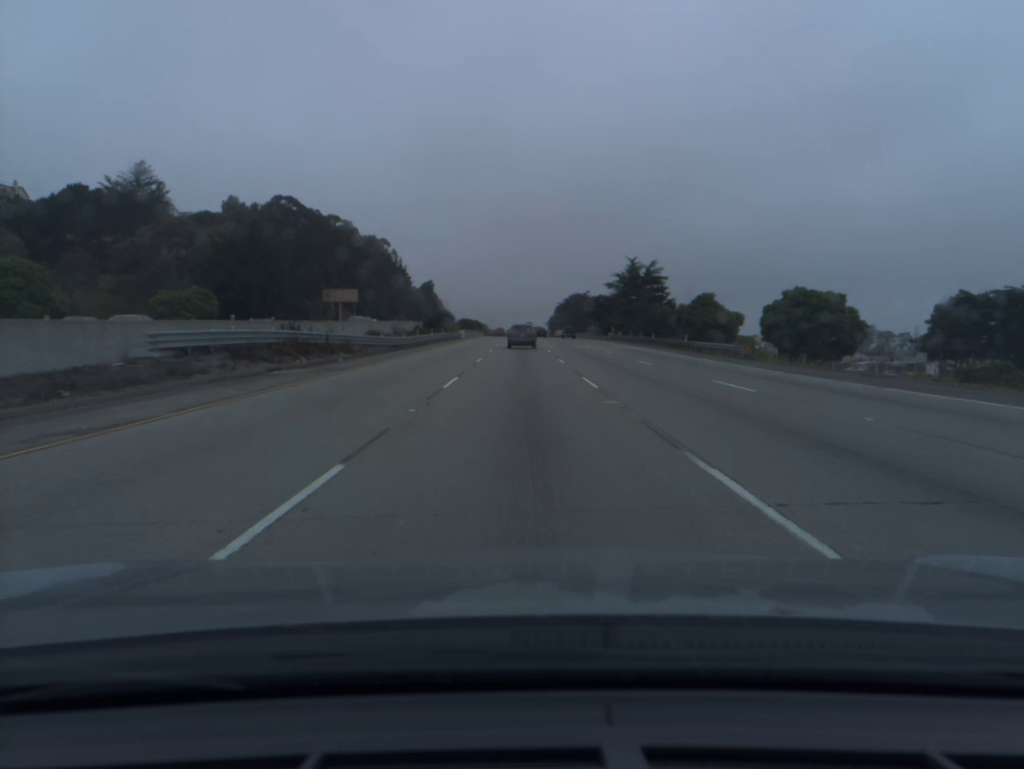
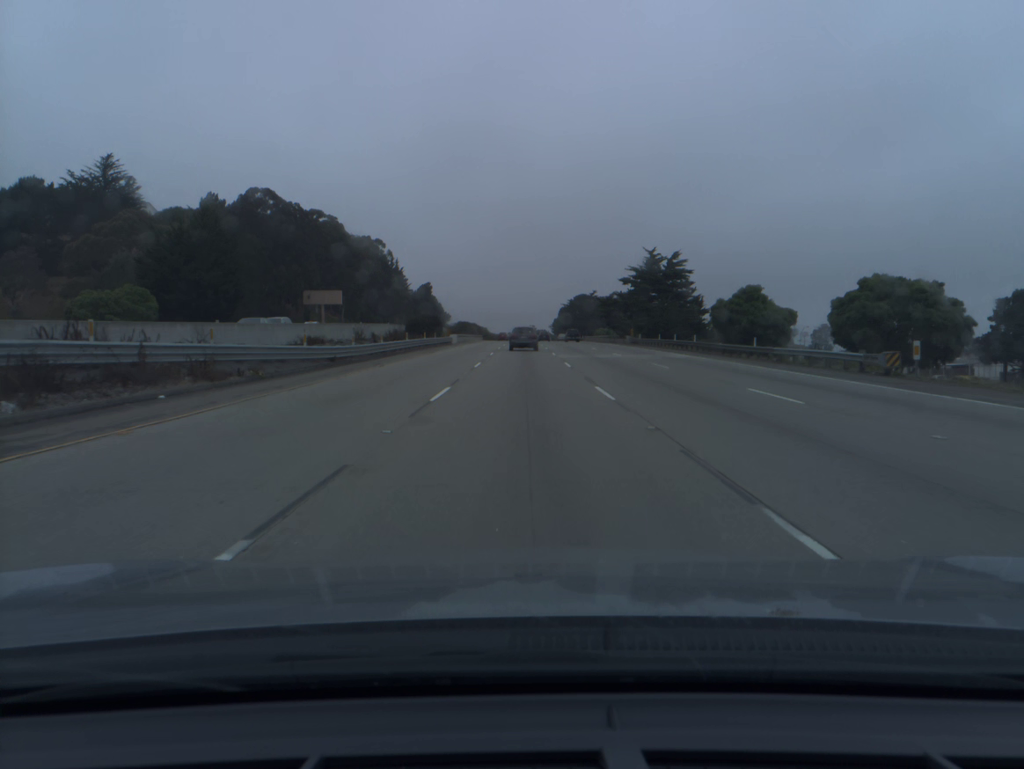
(0.0, +17.6) m; 0°
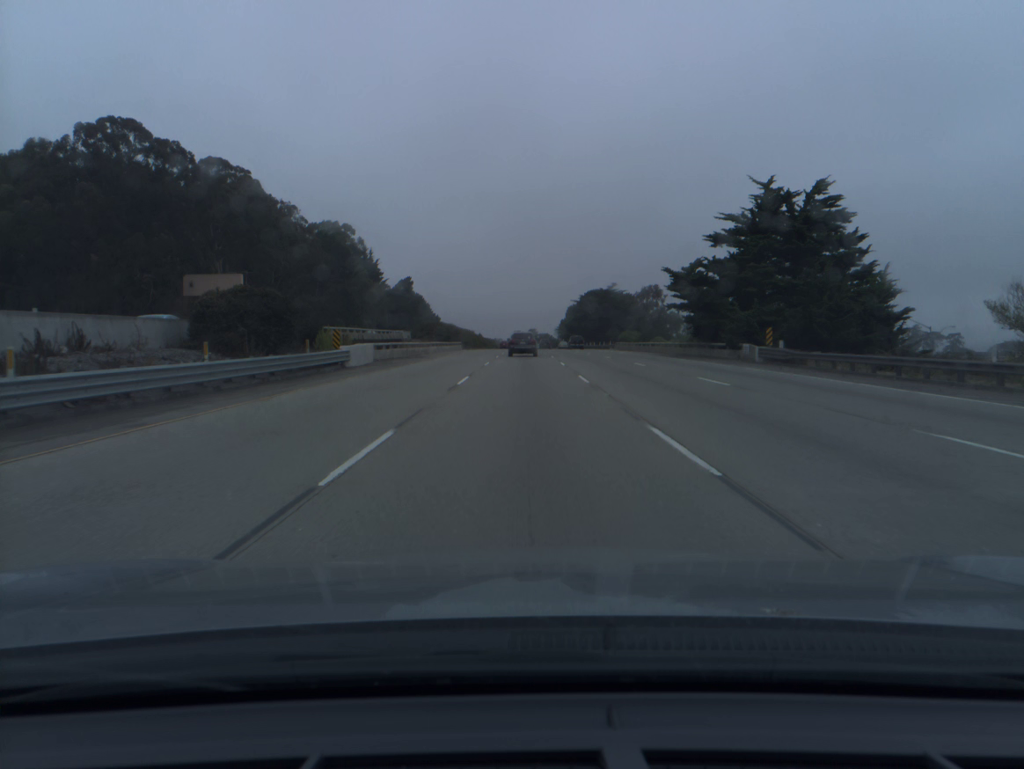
(0.0, +52.3) m; 0°
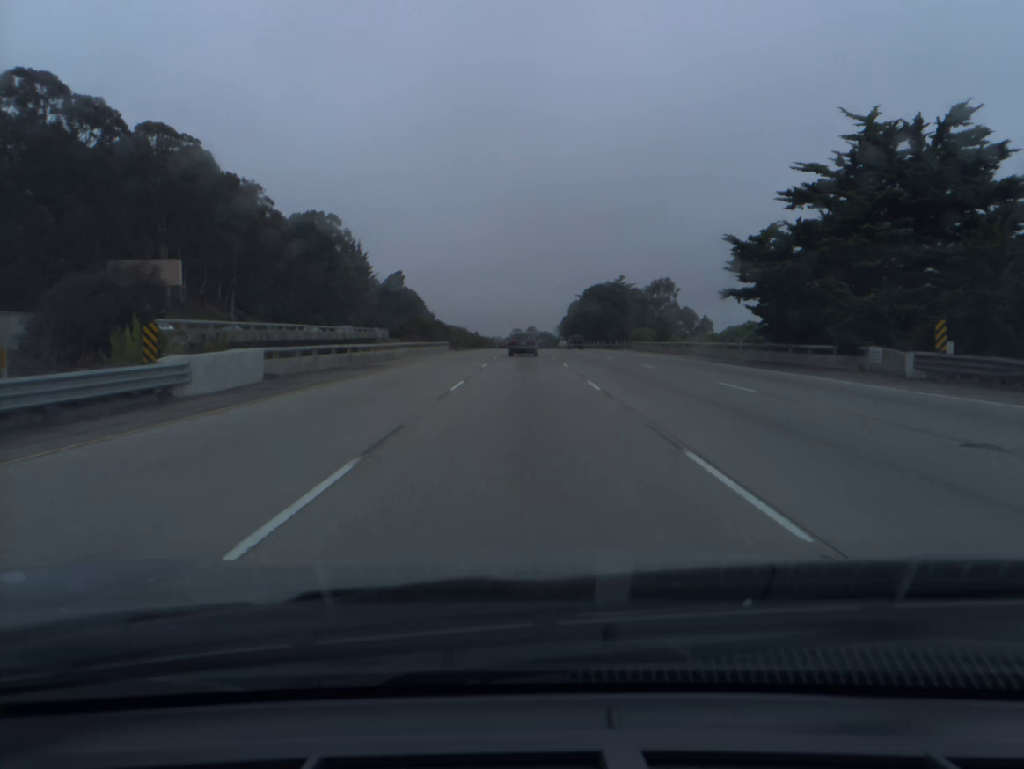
(0.0, +17.3) m; 0°
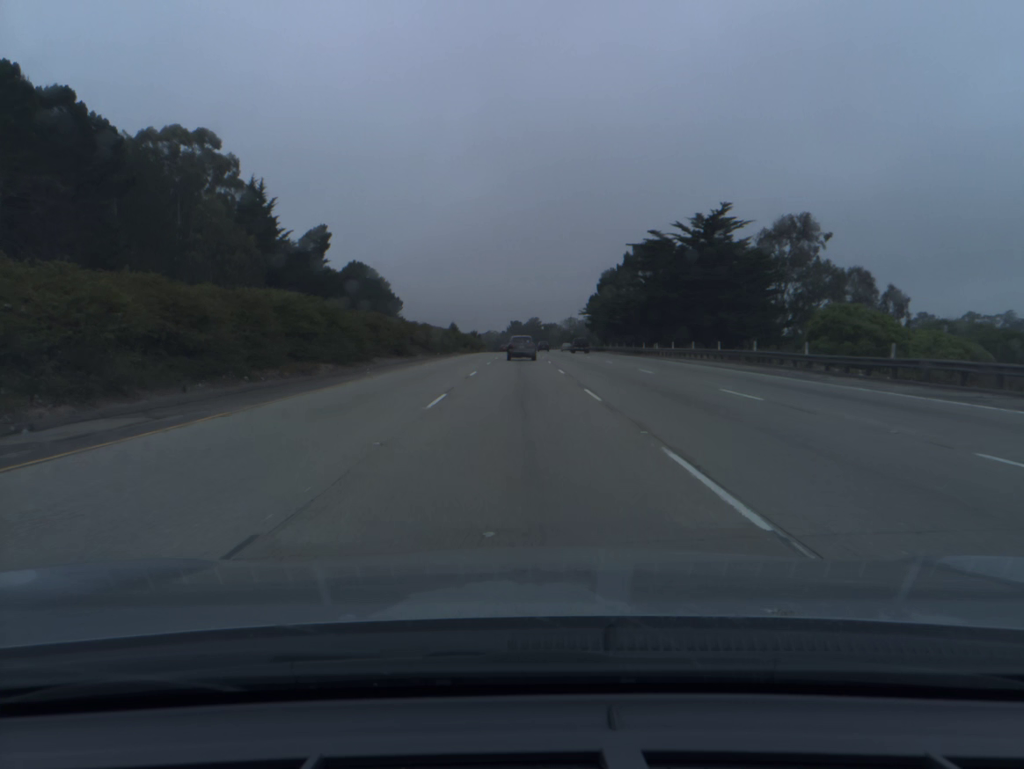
(+0.2, +86.3) m; 0°
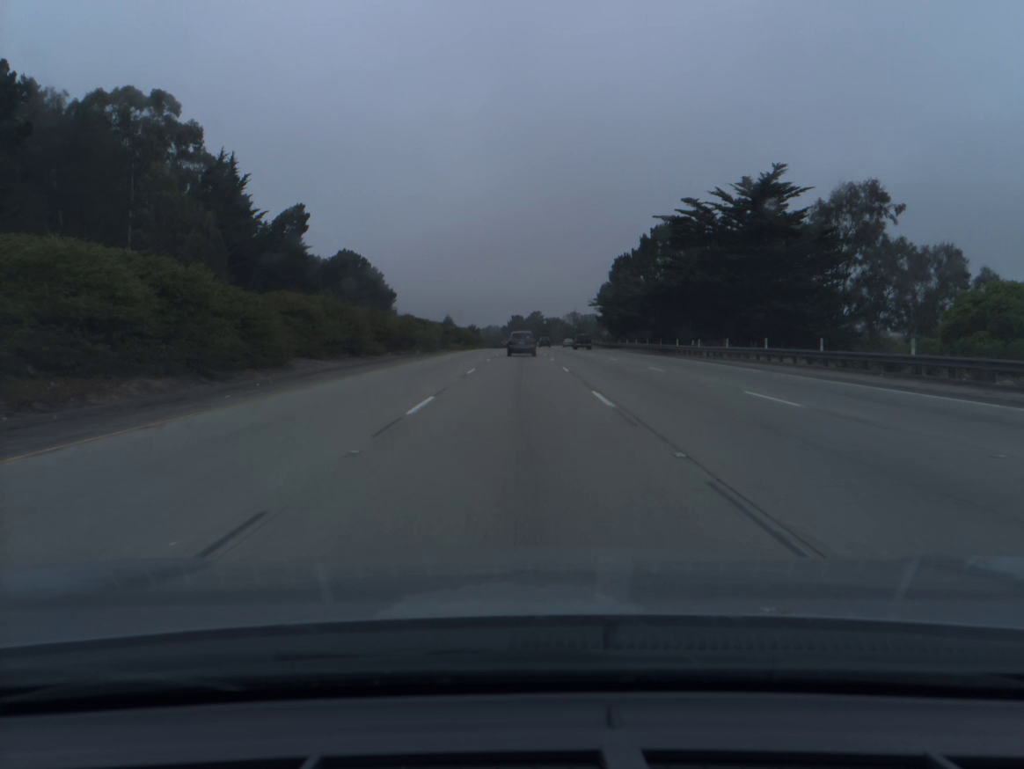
(0.0, +17.2) m; 0°
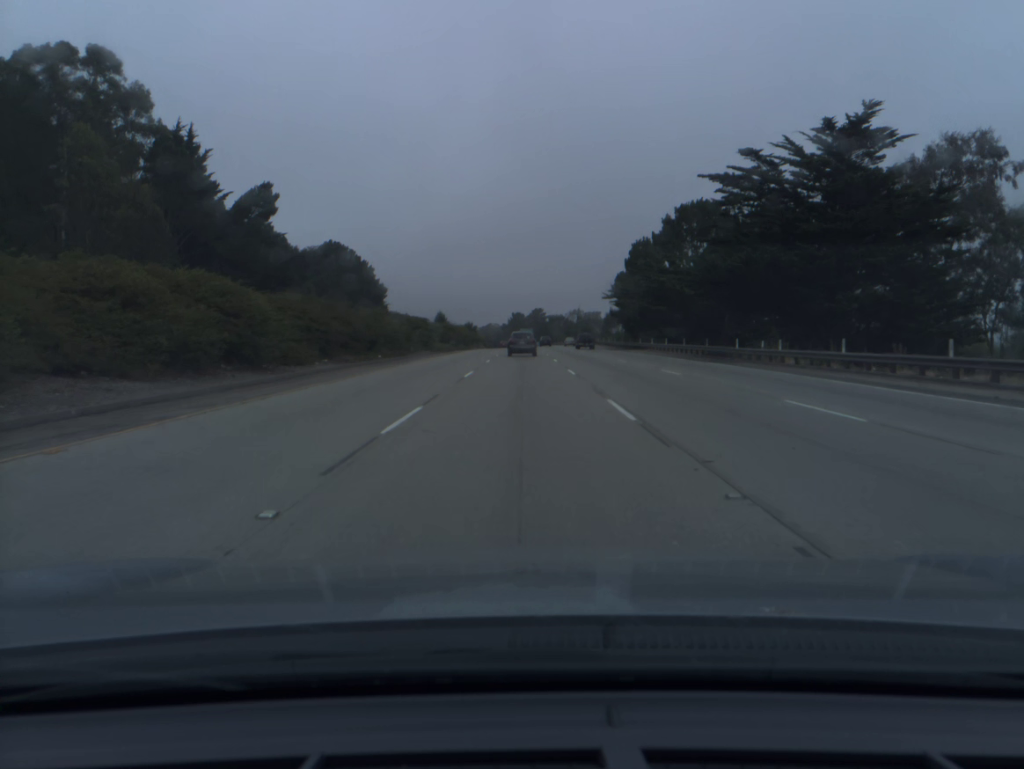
(0.0, +17.2) m; 0°
